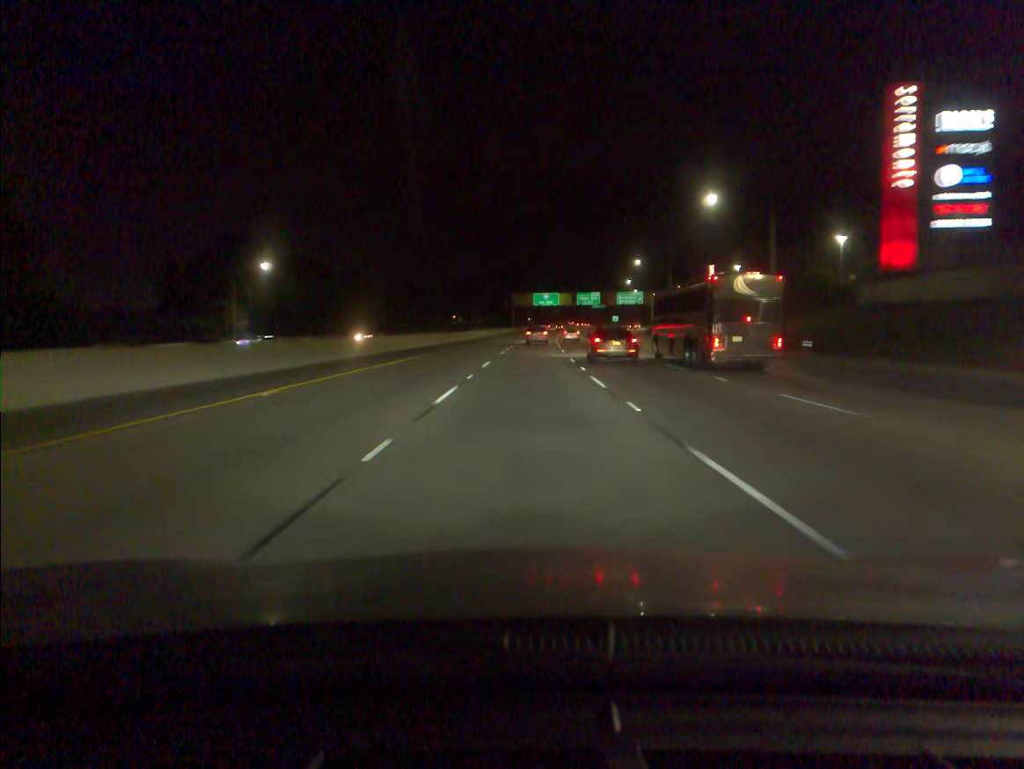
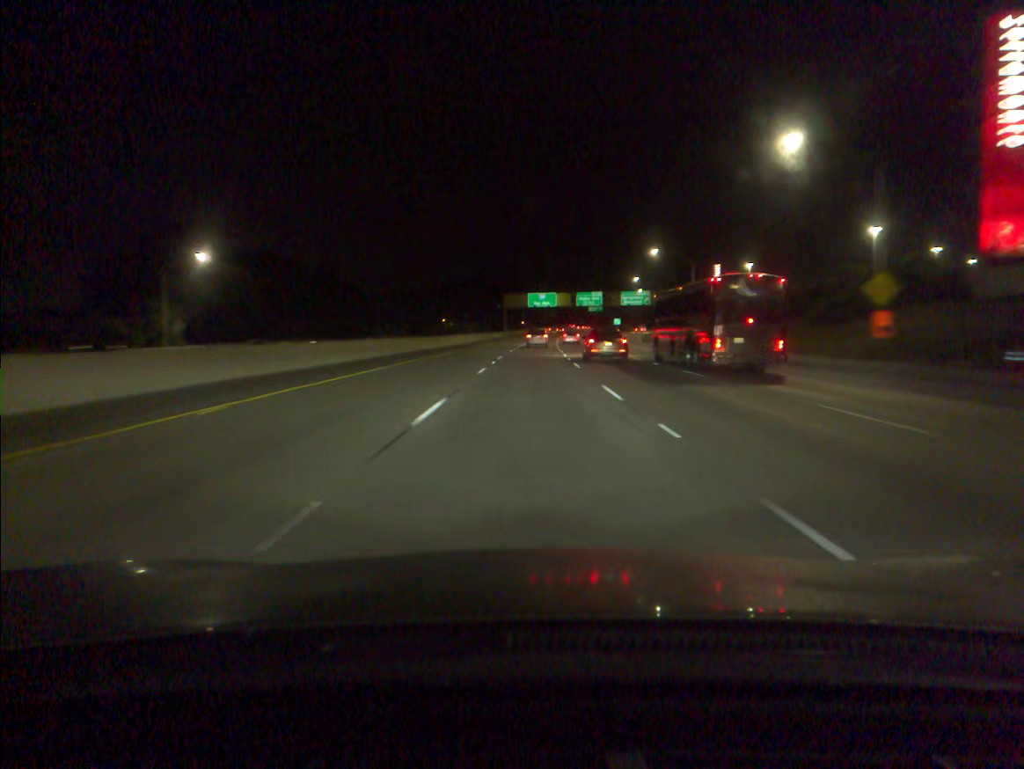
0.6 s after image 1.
(+0.1, +17.5) m; +1°
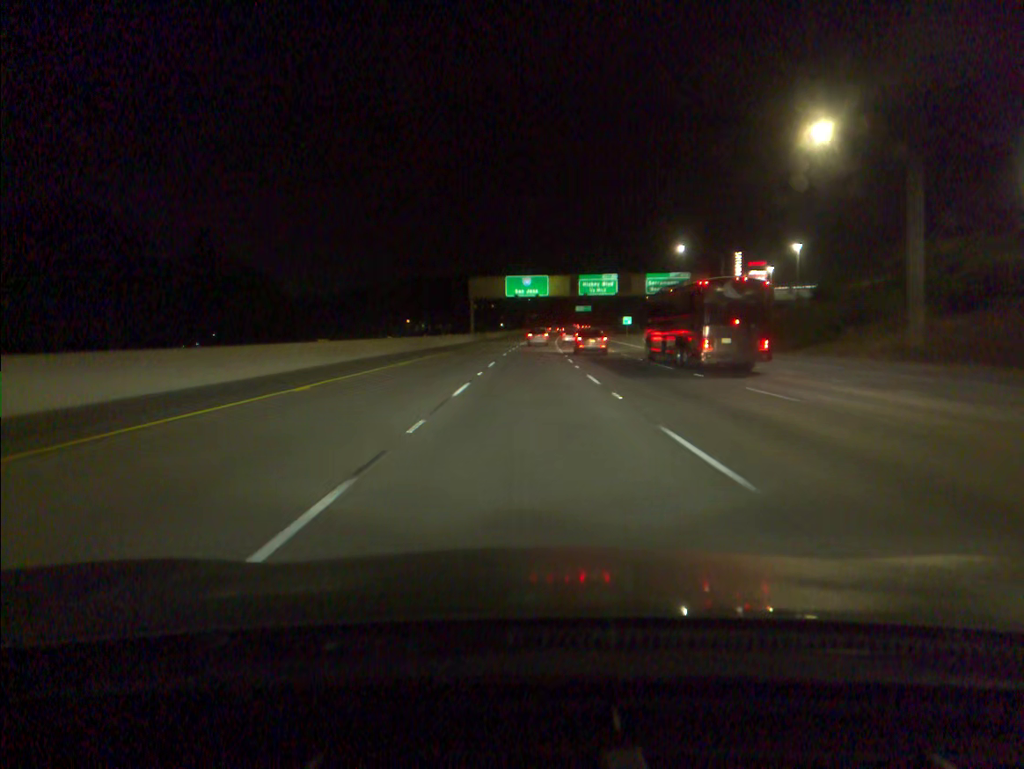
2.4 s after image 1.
(+0.7, +53.1) m; +1°
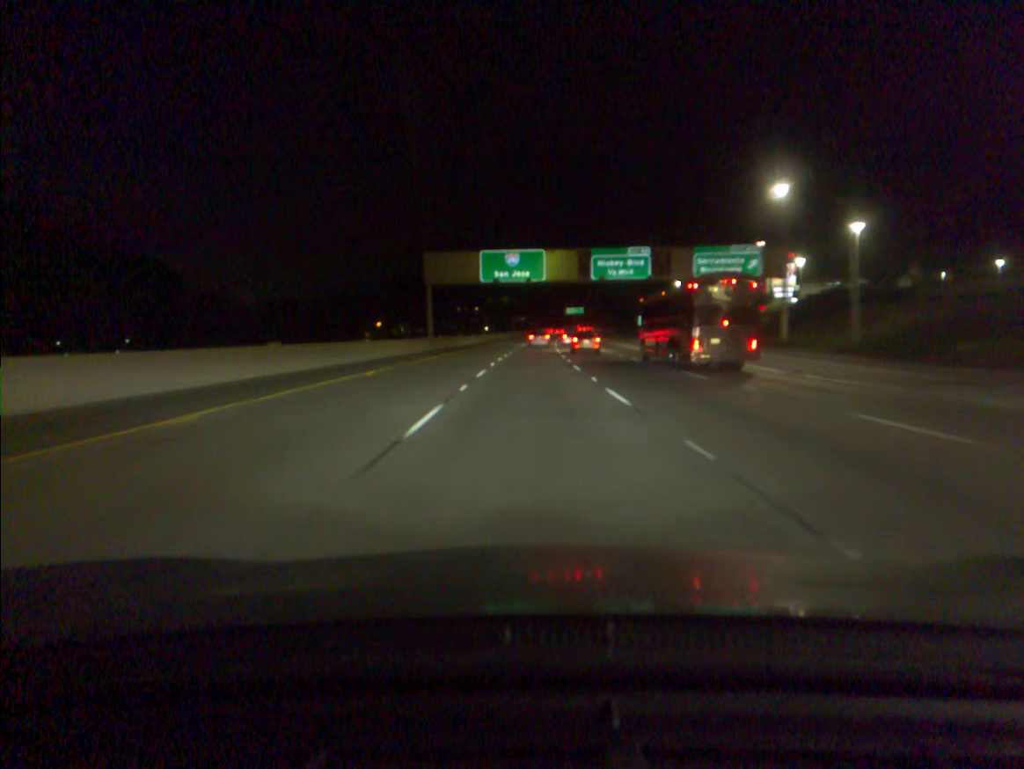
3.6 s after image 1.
(+0.3, +35.9) m; +1°
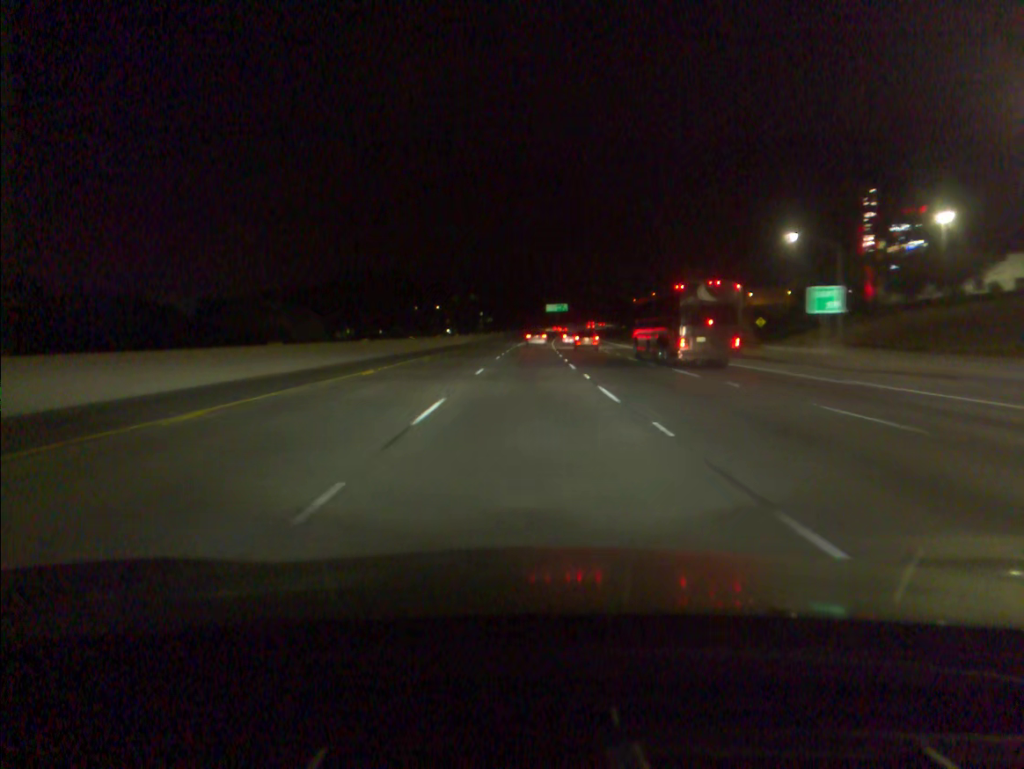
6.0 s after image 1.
(+1.2, +72.4) m; +2°
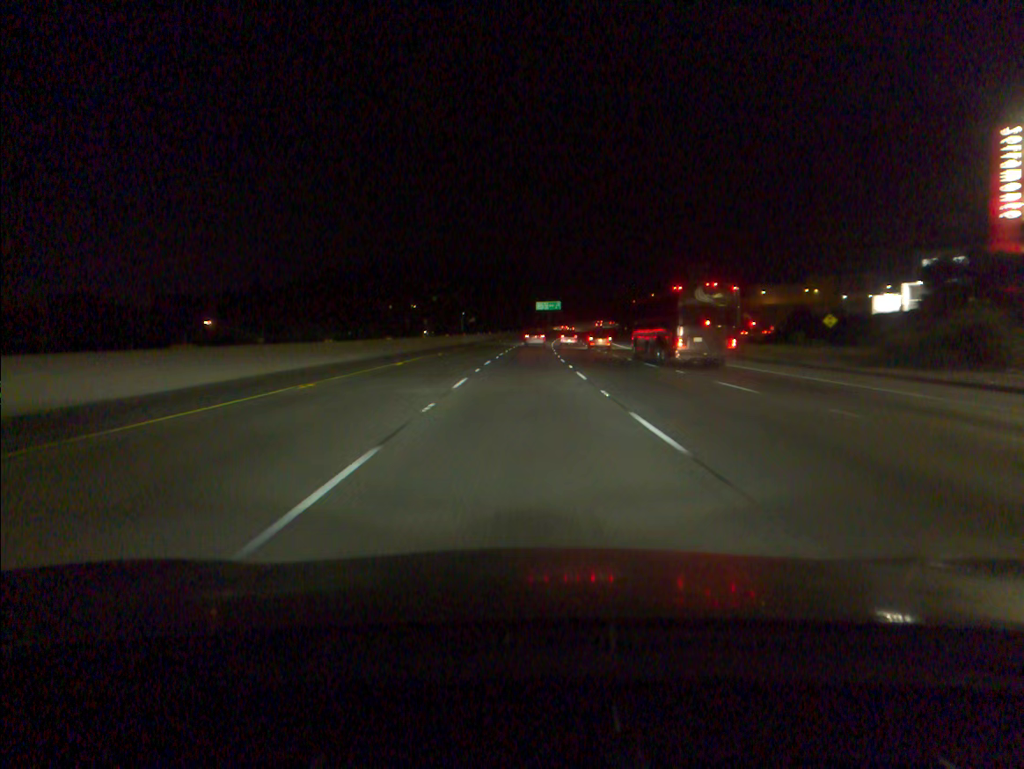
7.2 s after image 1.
(+0.3, +36.2) m; +1°
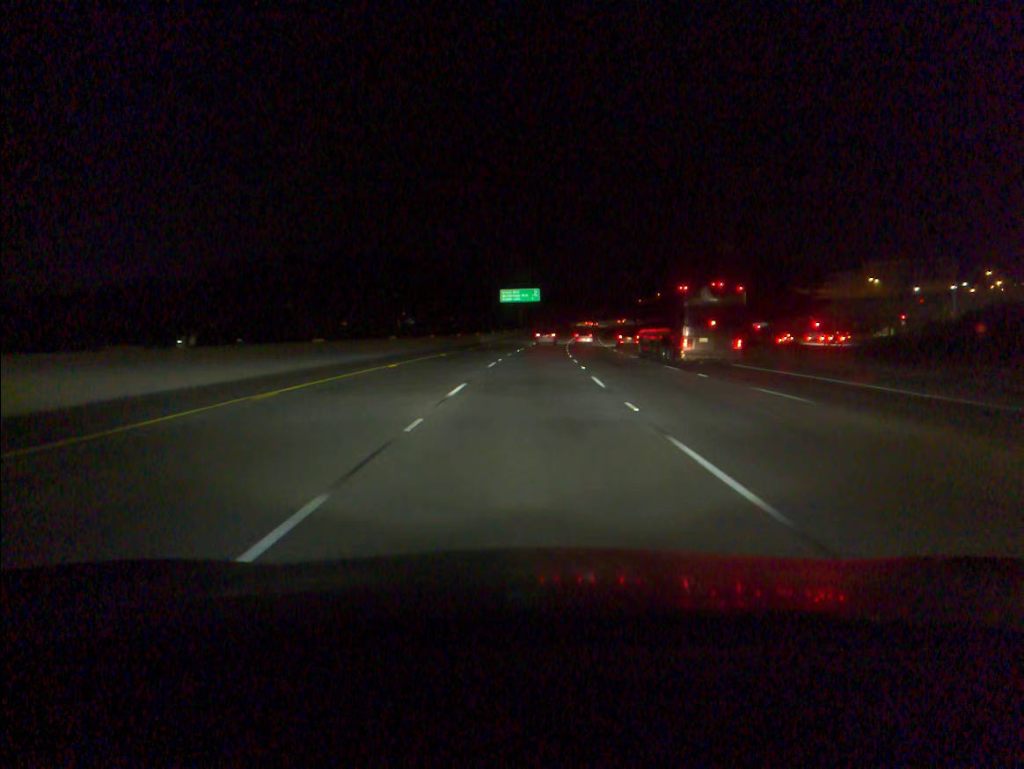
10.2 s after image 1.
(+1.6, +90.8) m; +3°
